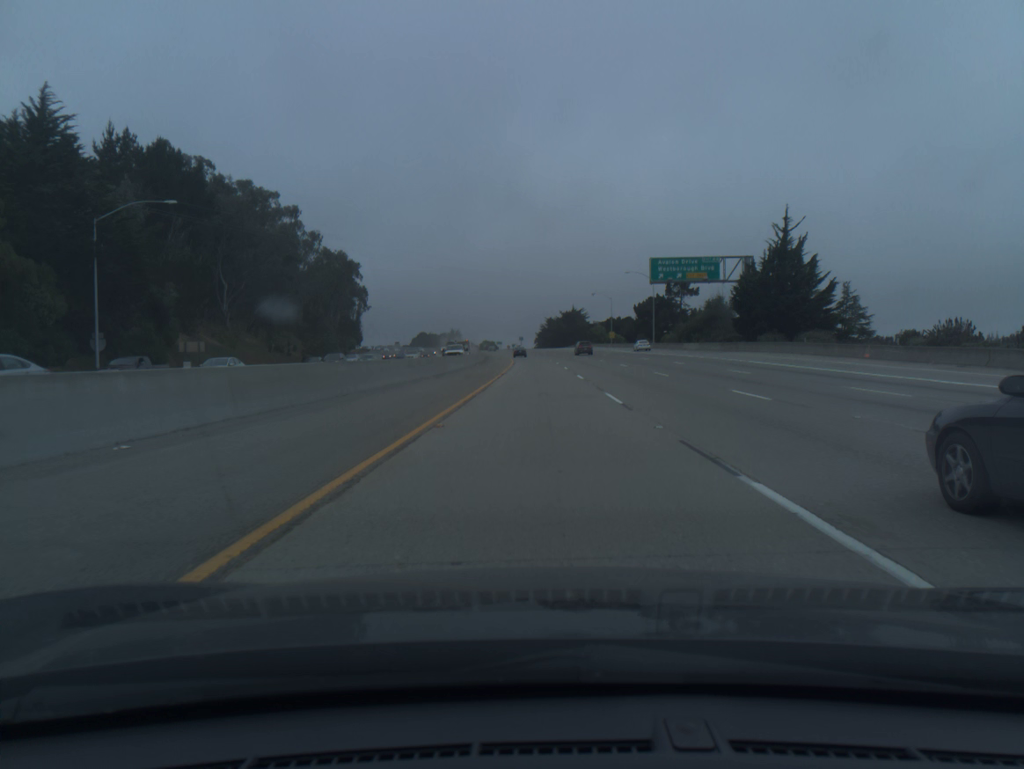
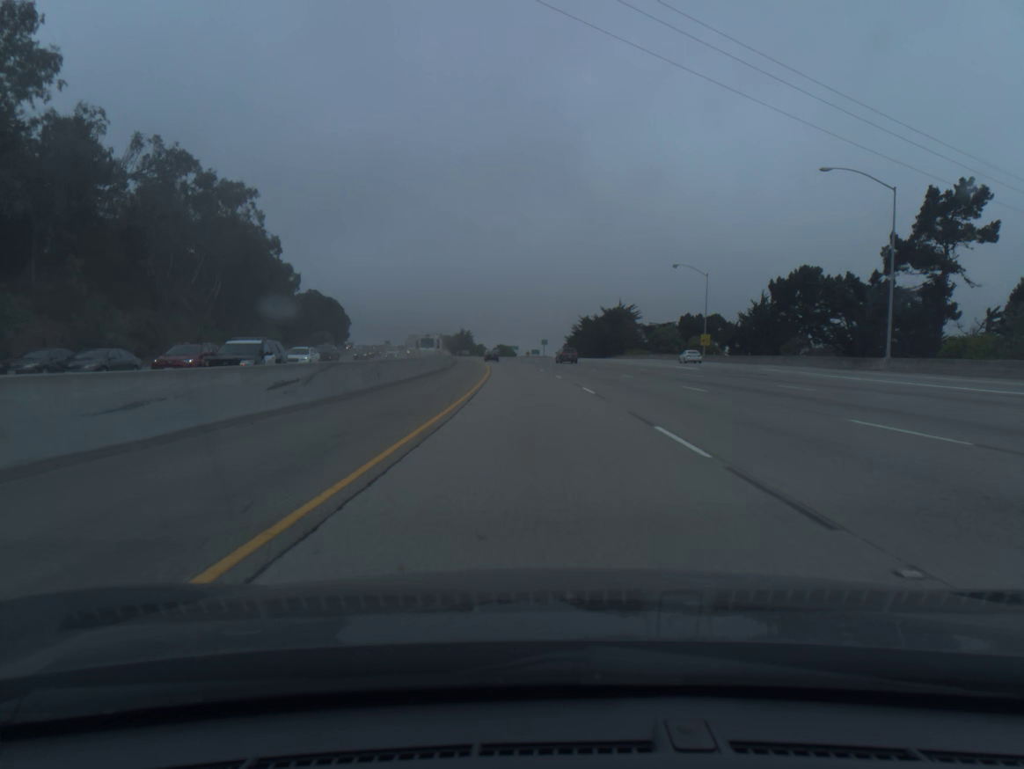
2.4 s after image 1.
(-0.8, +81.6) m; -2°
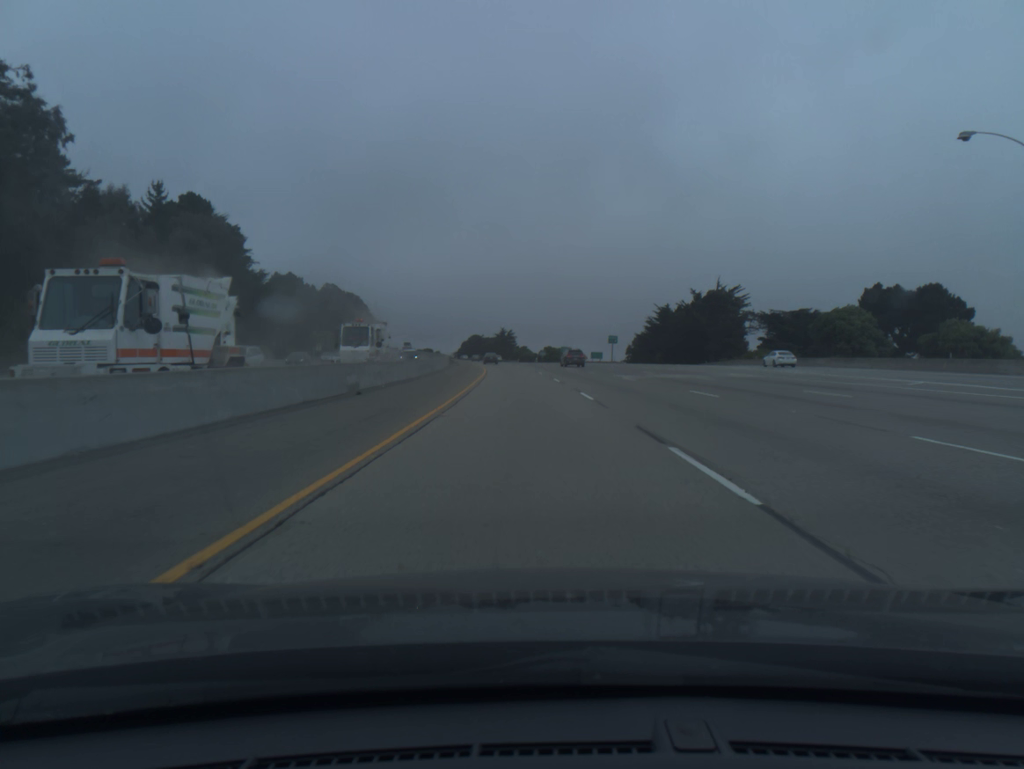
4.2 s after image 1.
(-1.8, +61.0) m; -4°
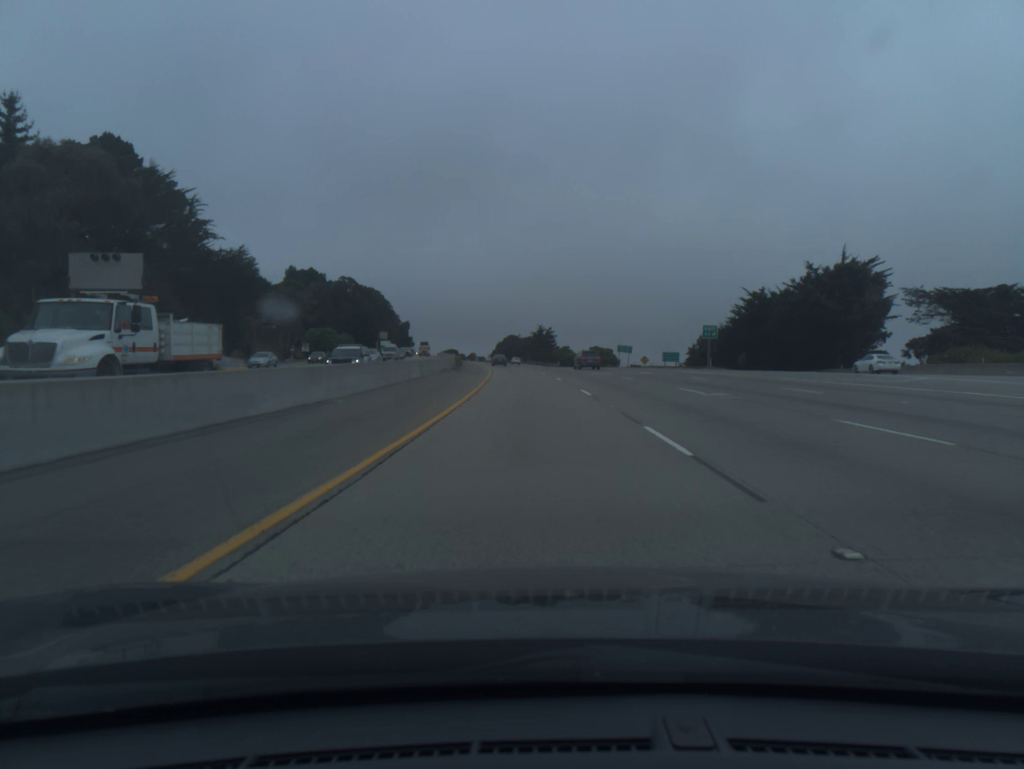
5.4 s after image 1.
(-1.0, +40.7) m; -3°
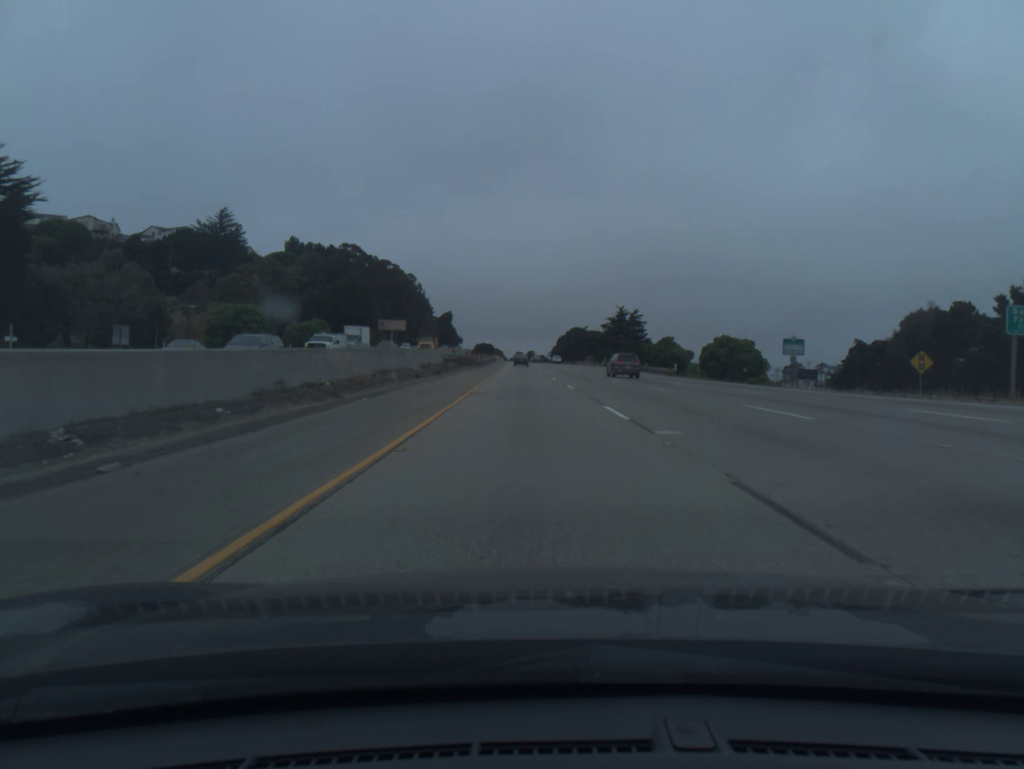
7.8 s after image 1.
(-3.4, +81.7) m; -5°
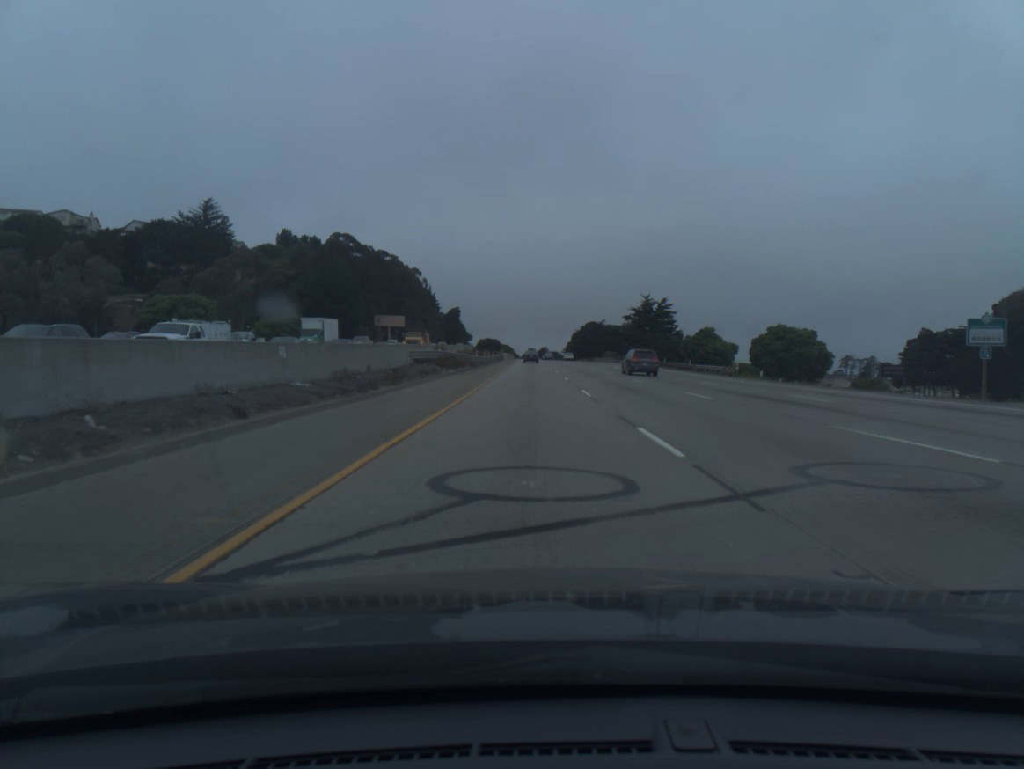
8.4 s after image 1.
(-0.2, +20.5) m; -1°
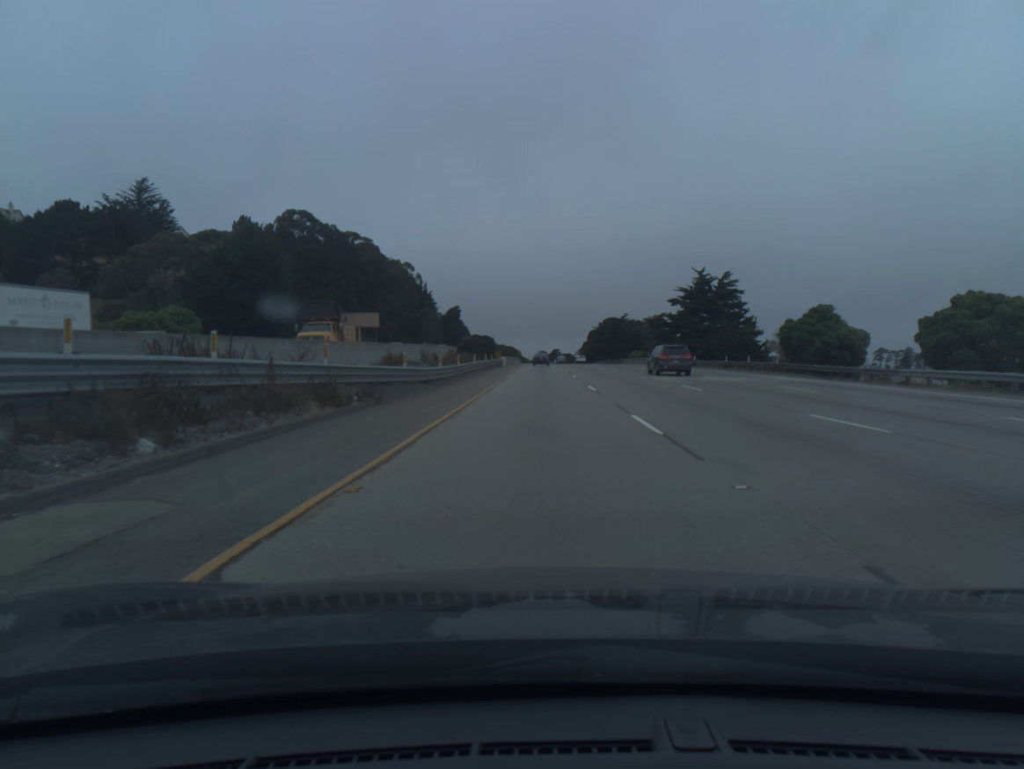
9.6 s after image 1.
(-0.4, +40.9) m; -1°
